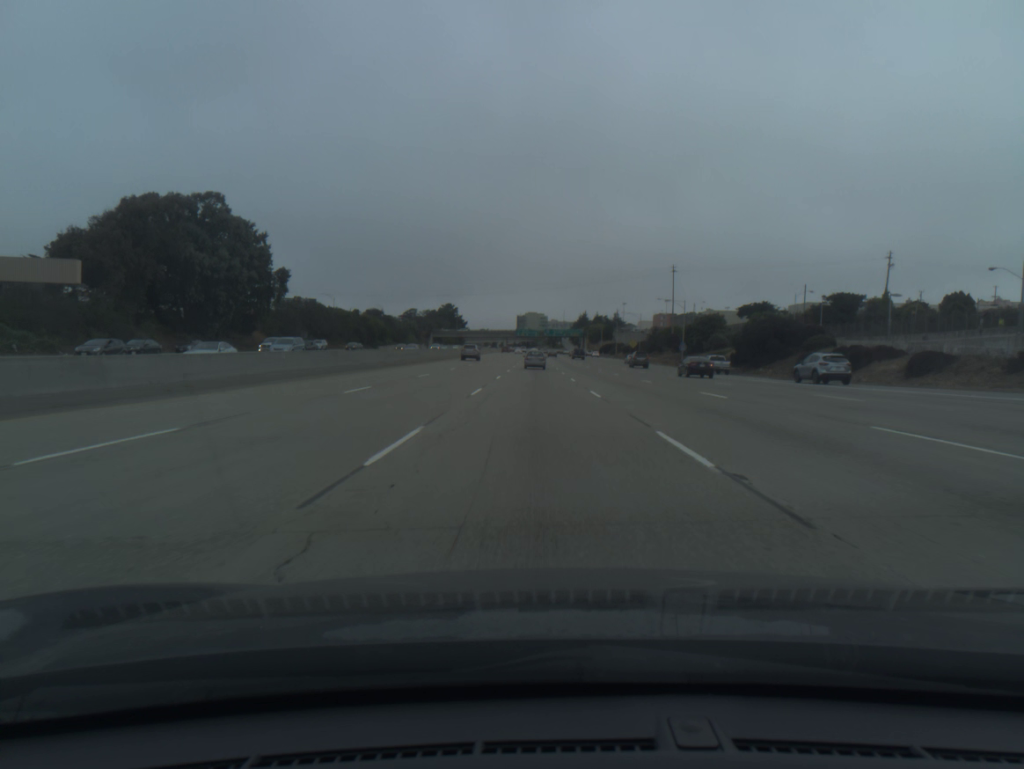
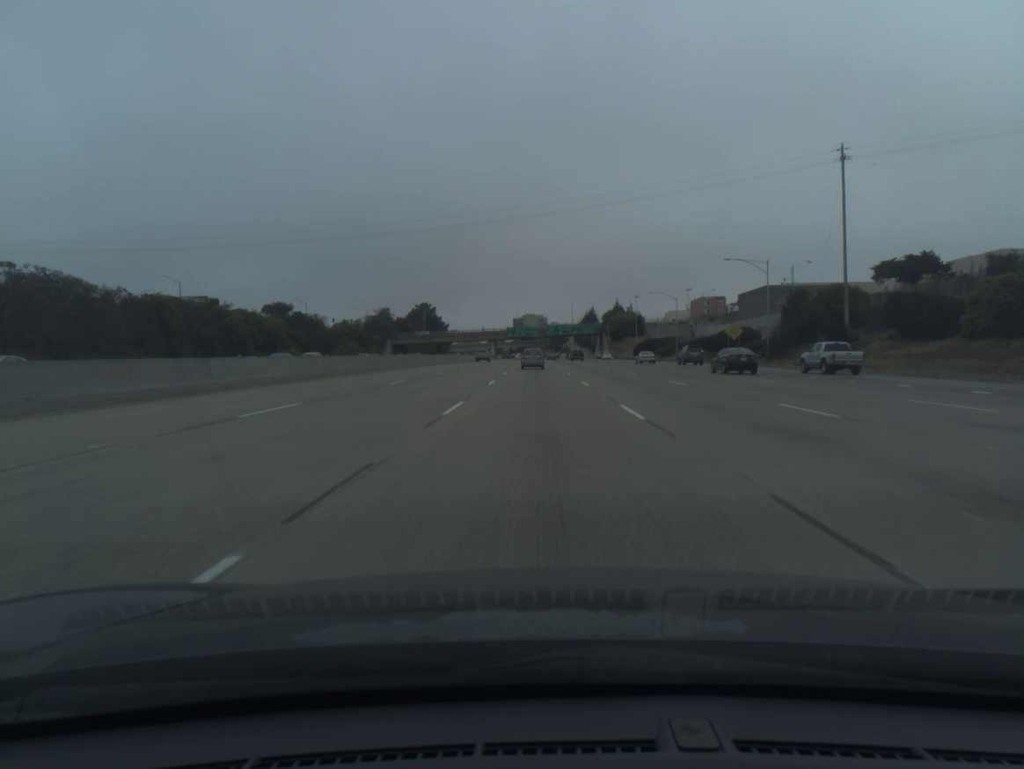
(-0.8, +93.7) m; 0°
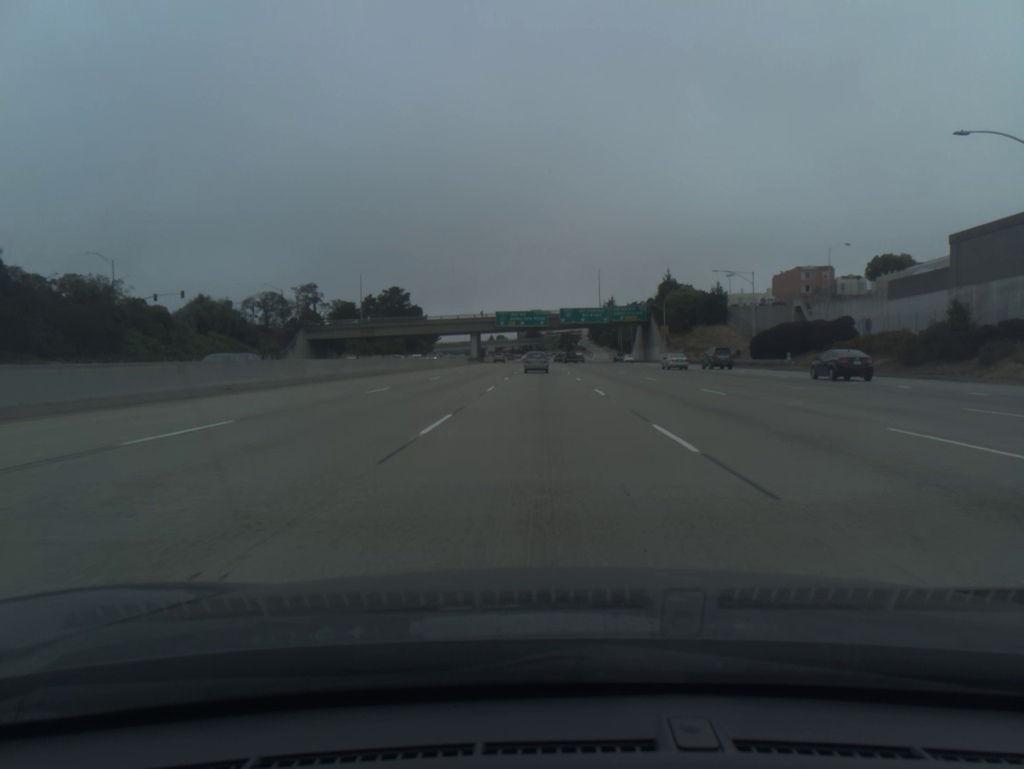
(-0.5, +90.0) m; 0°
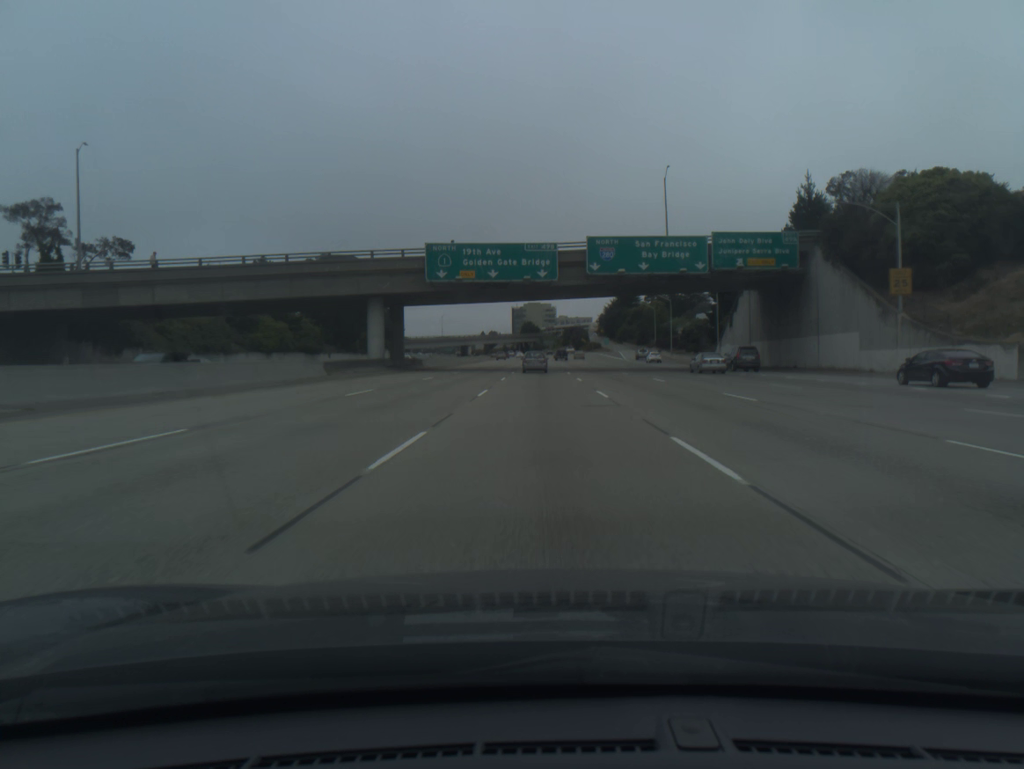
(+0.1, +87.5) m; 0°
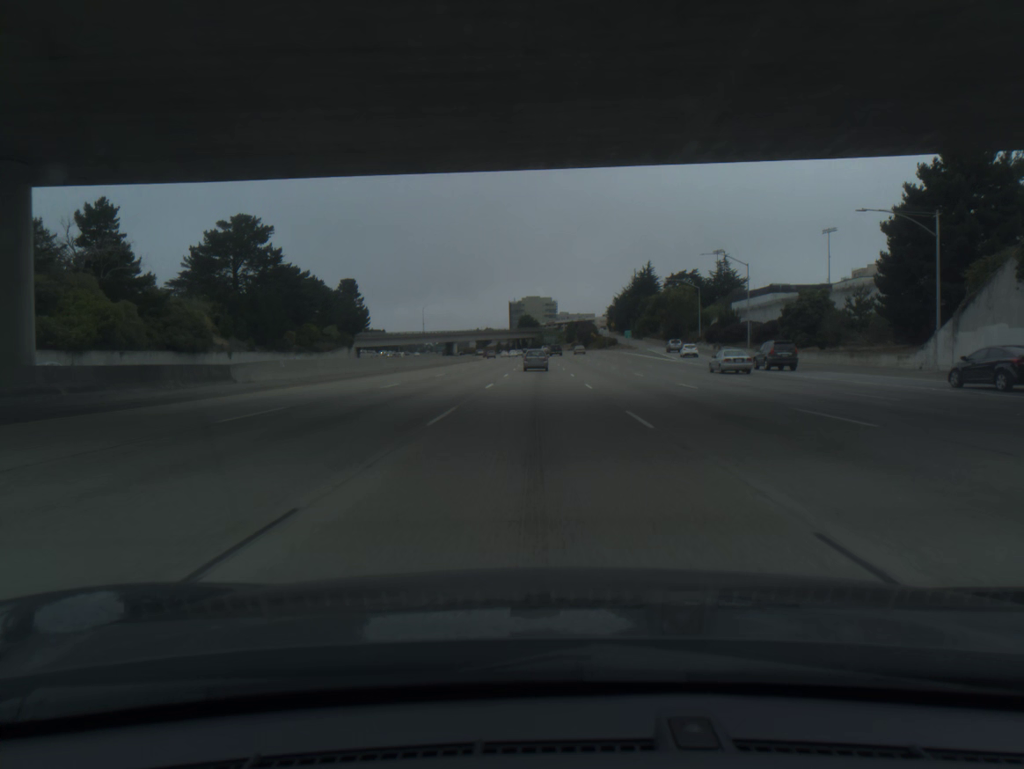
(0.0, +51.7) m; 0°
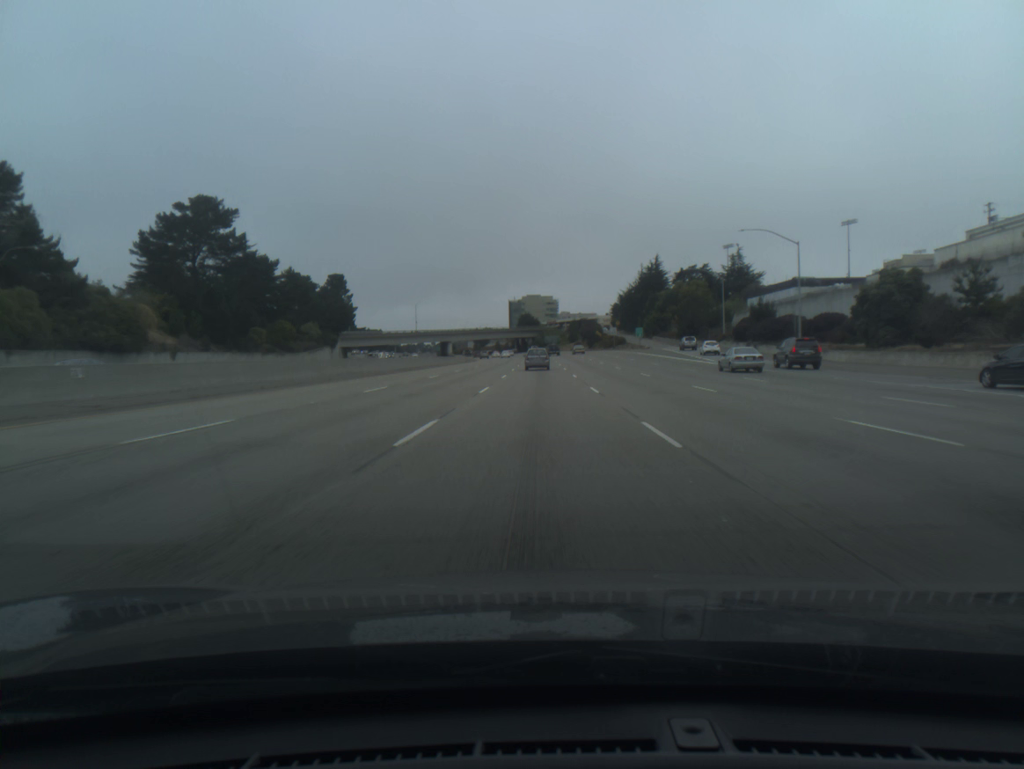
(0.0, +17.1) m; 0°
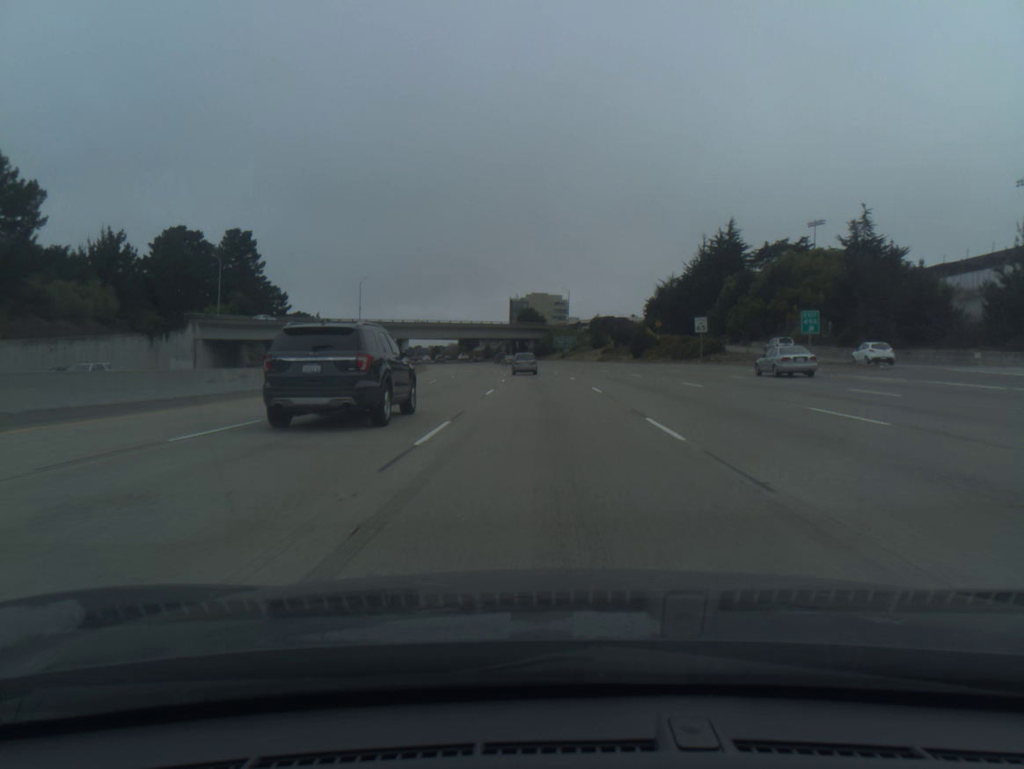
(-0.4, +84.7) m; 0°
